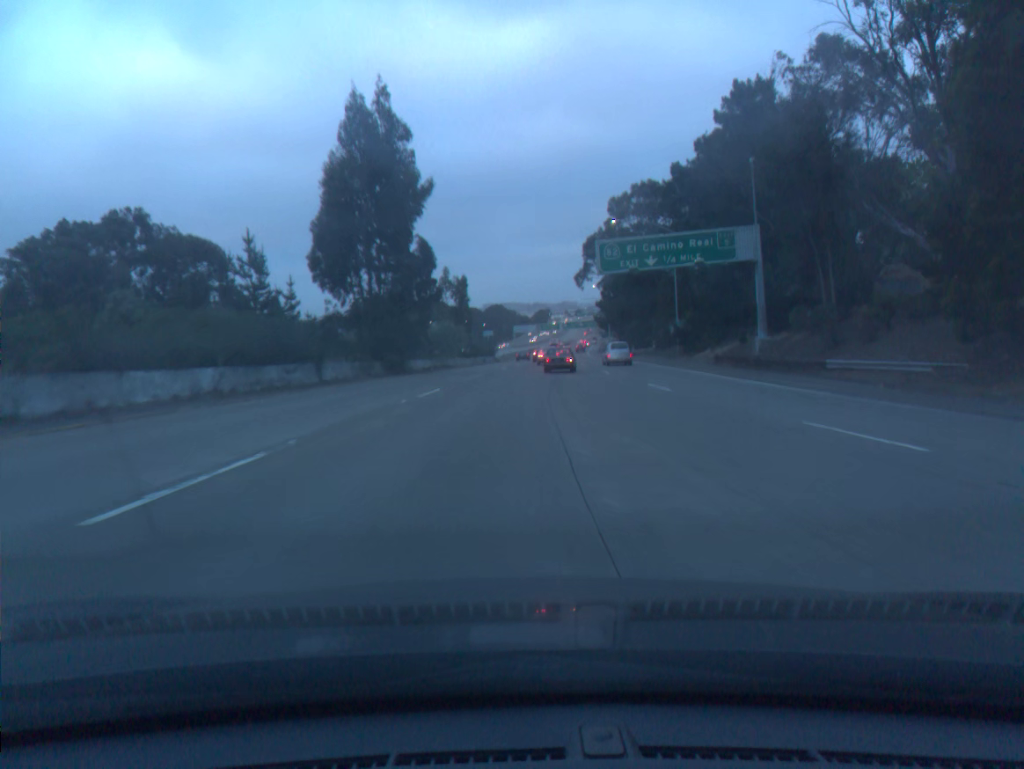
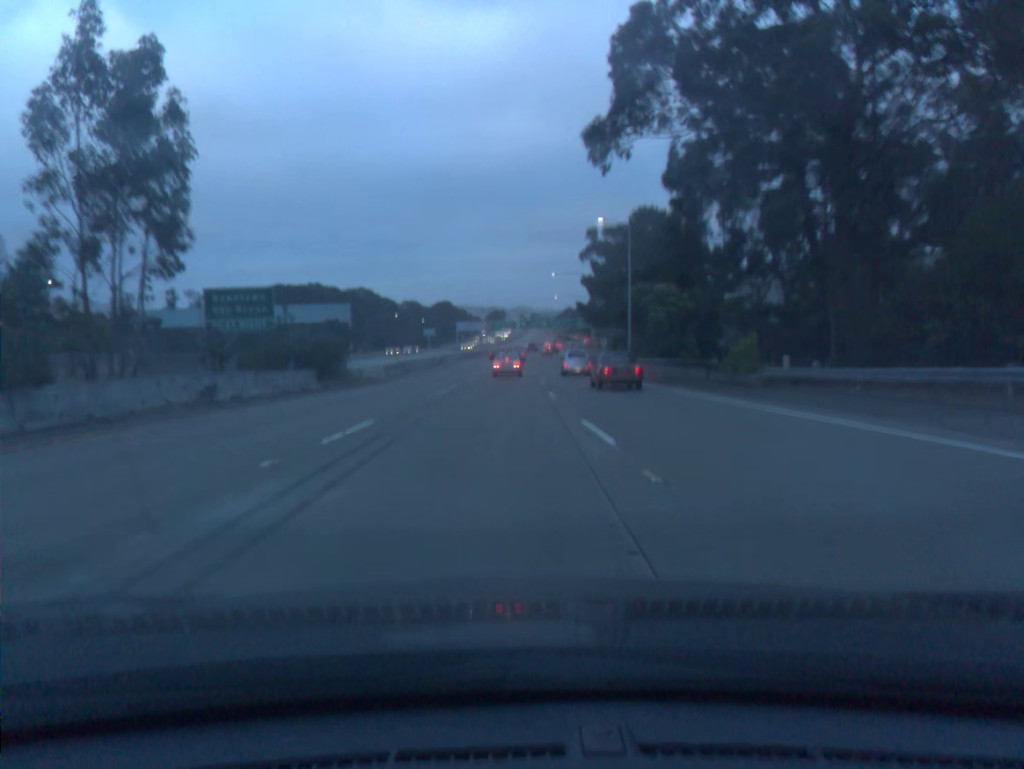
(+3.1, +69.9) m; +4°
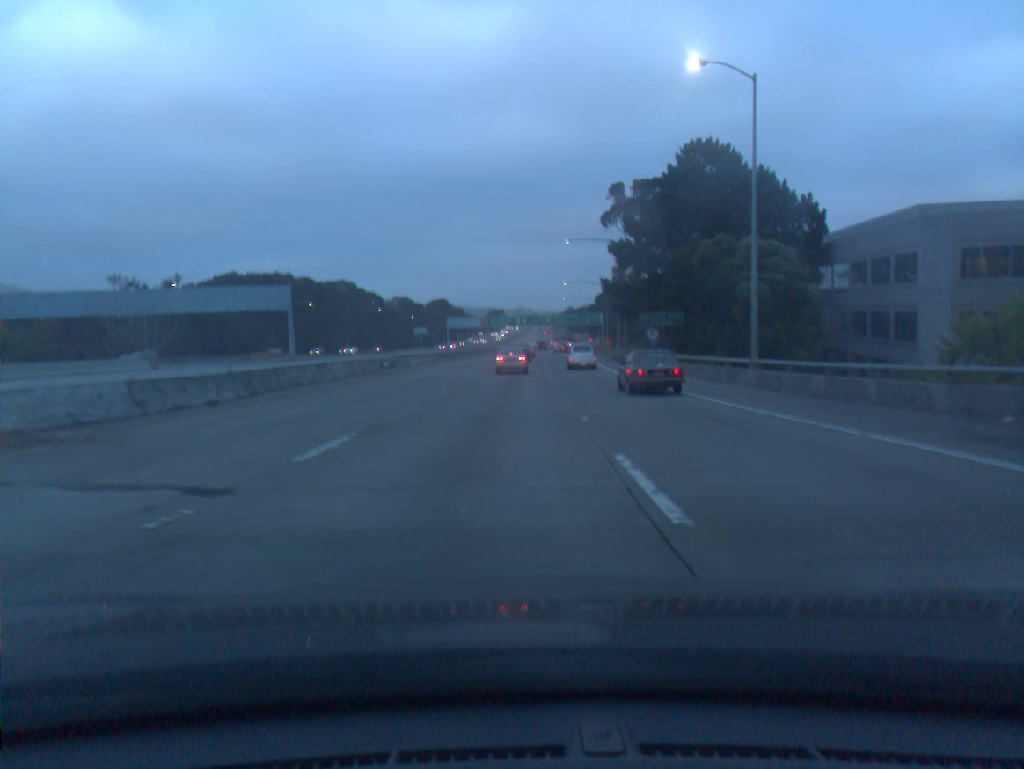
(0.0, +33.0) m; 0°
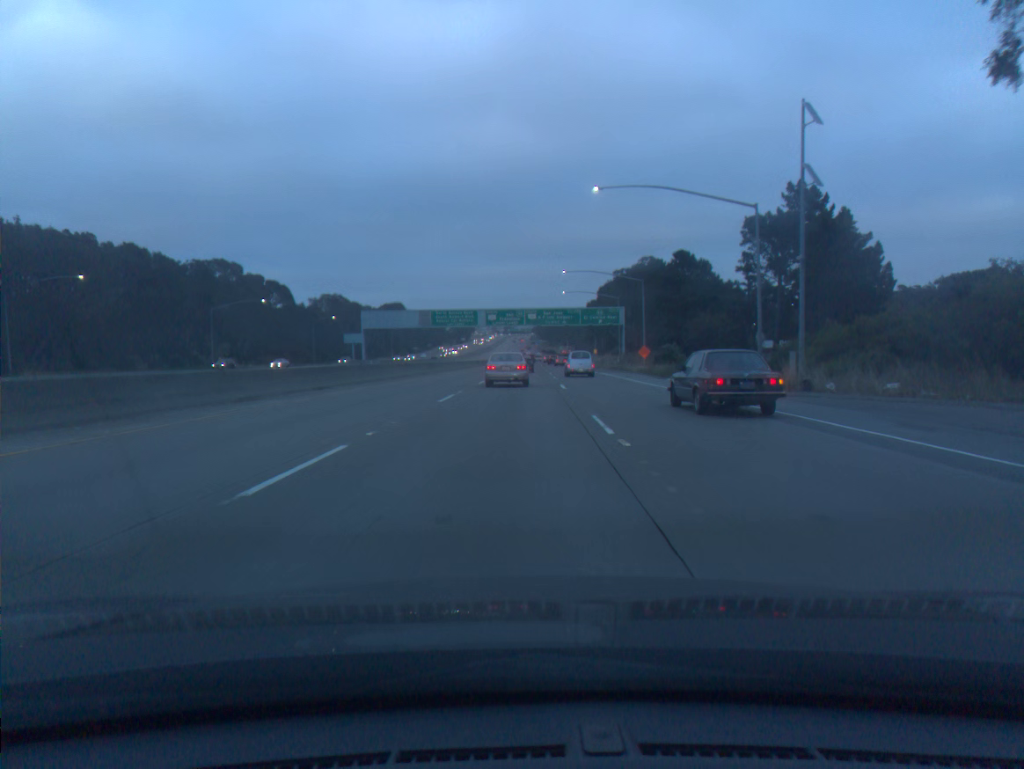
(+1.4, +81.9) m; +2°
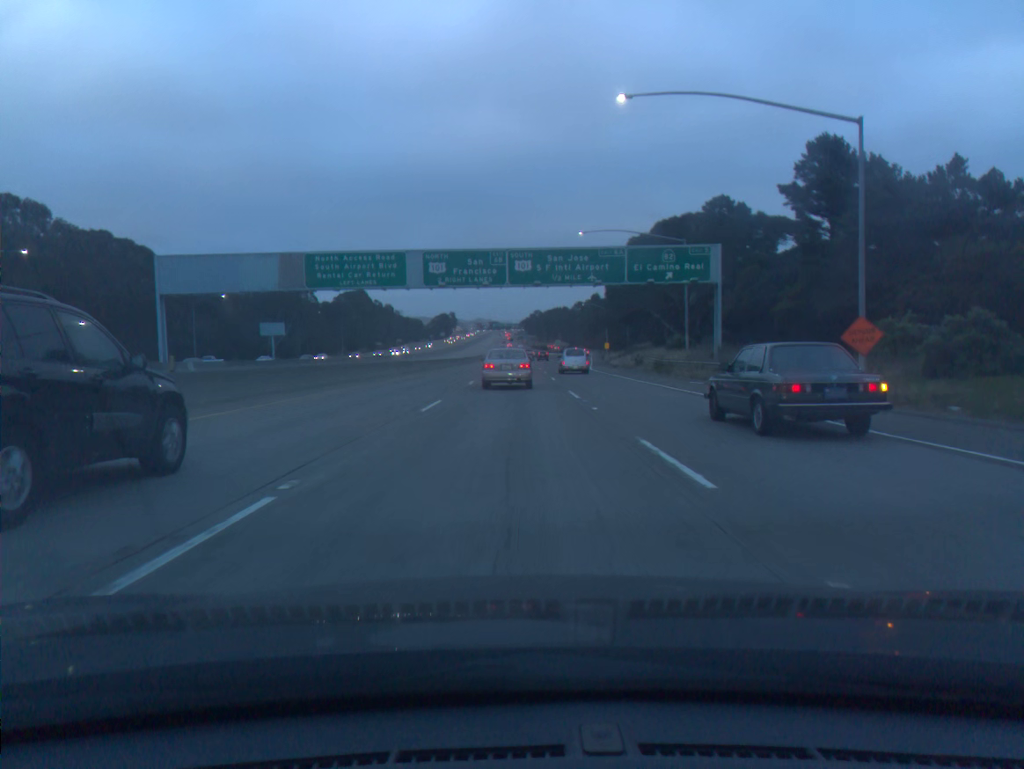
(+0.7, +65.7) m; +1°
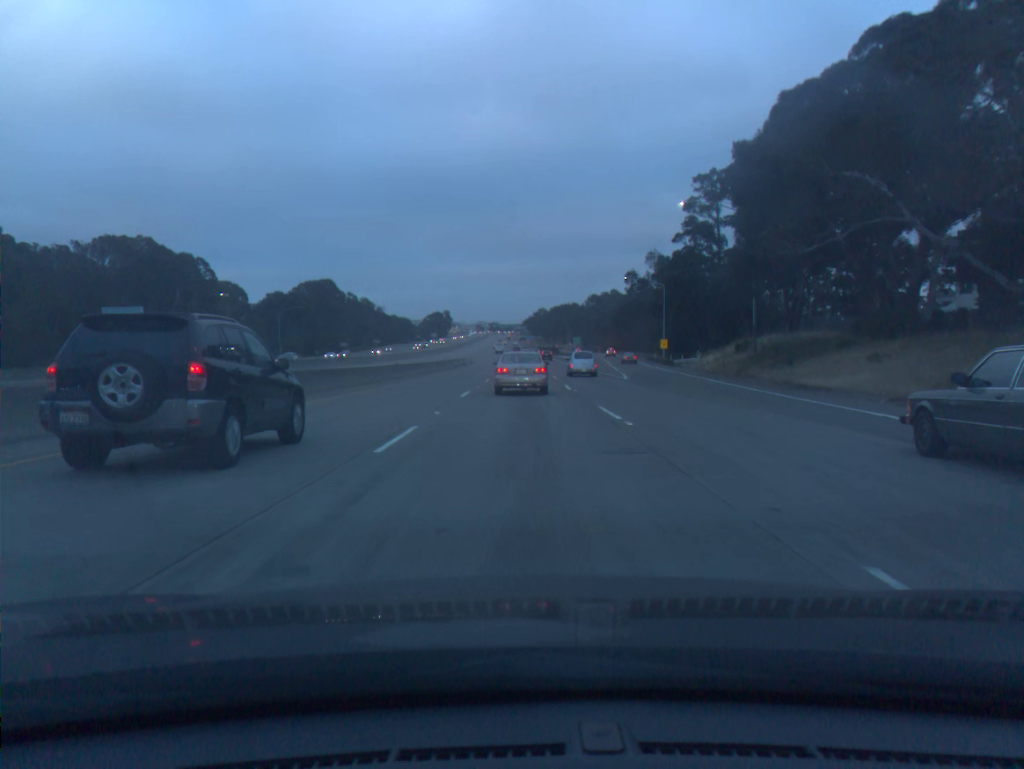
(-0.1, +65.3) m; 0°
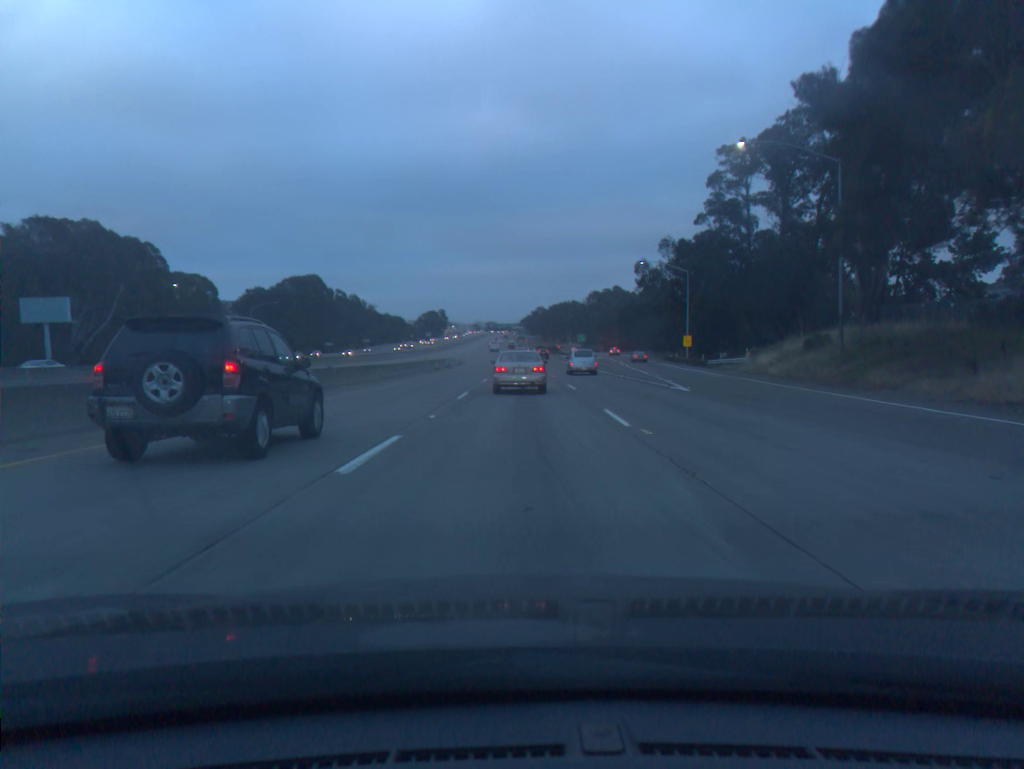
(0.0, +16.5) m; 0°
